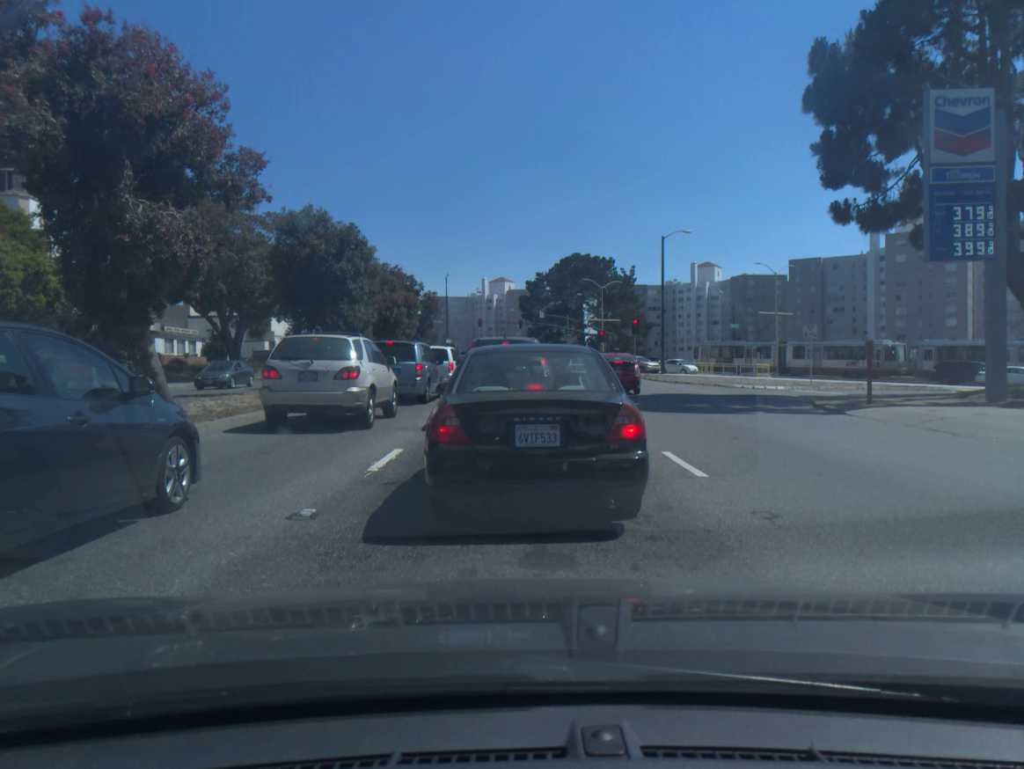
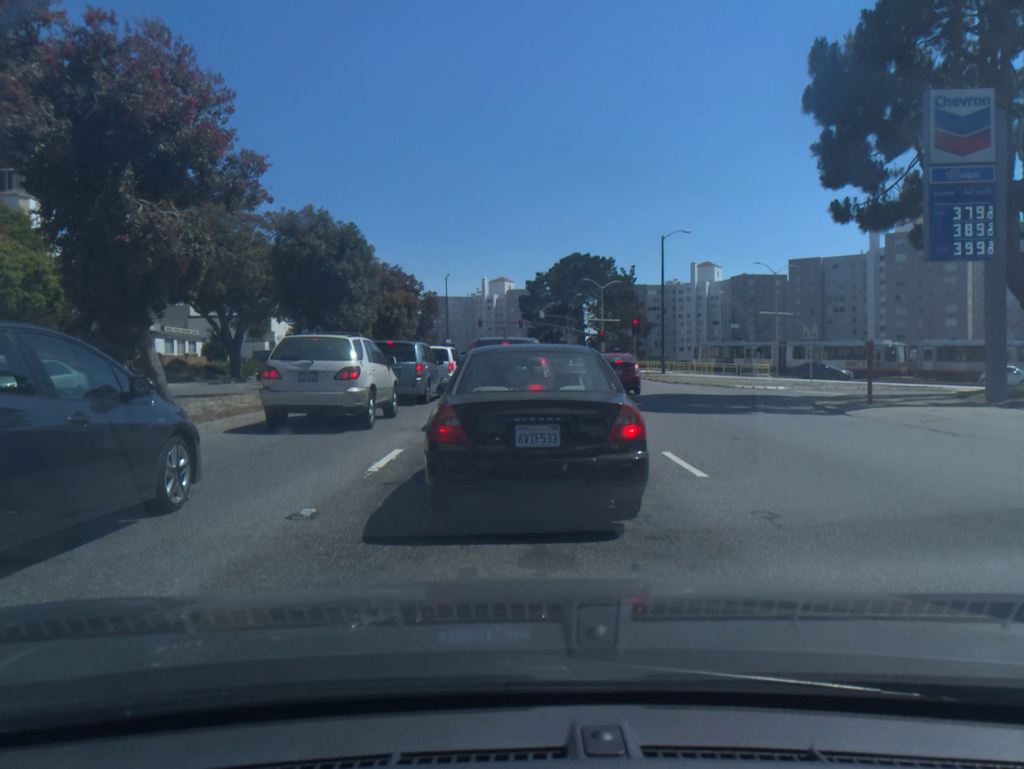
(0.0, 0.0) m; 0°
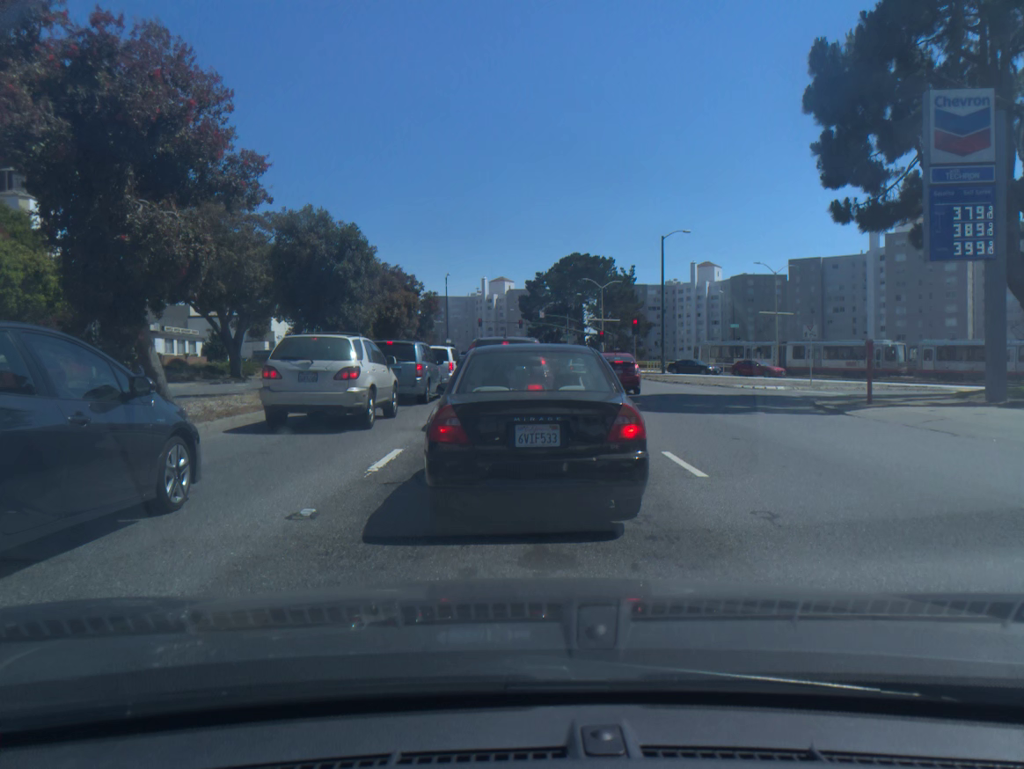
(0.0, 0.0) m; 0°
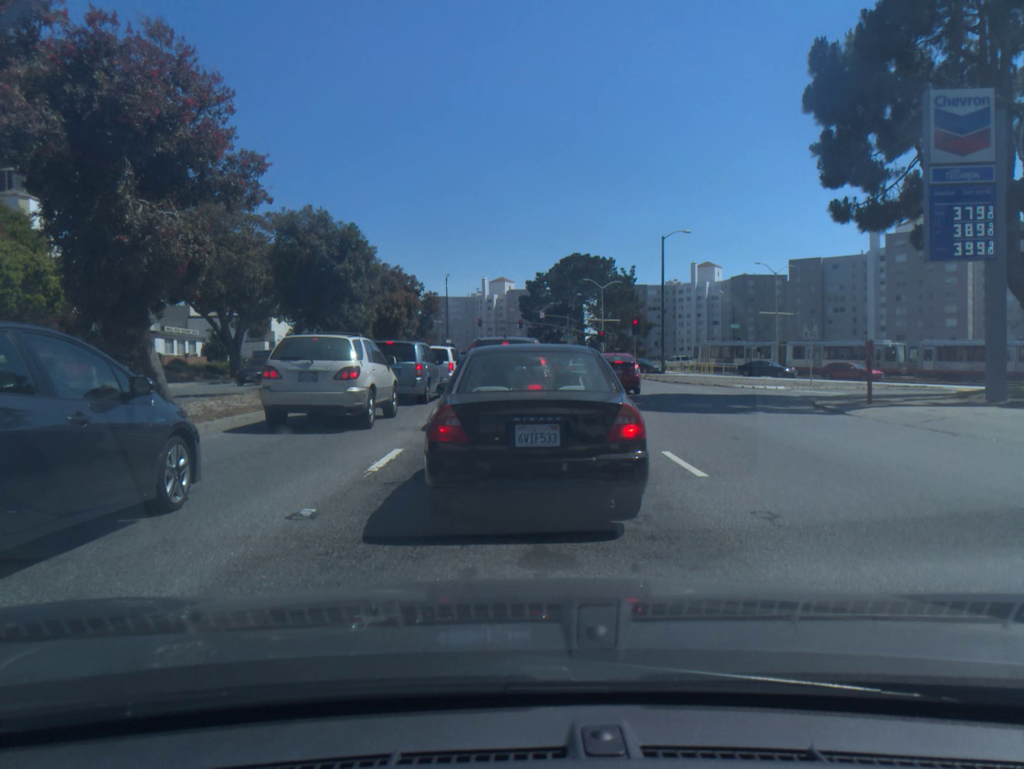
(0.0, 0.0) m; 0°
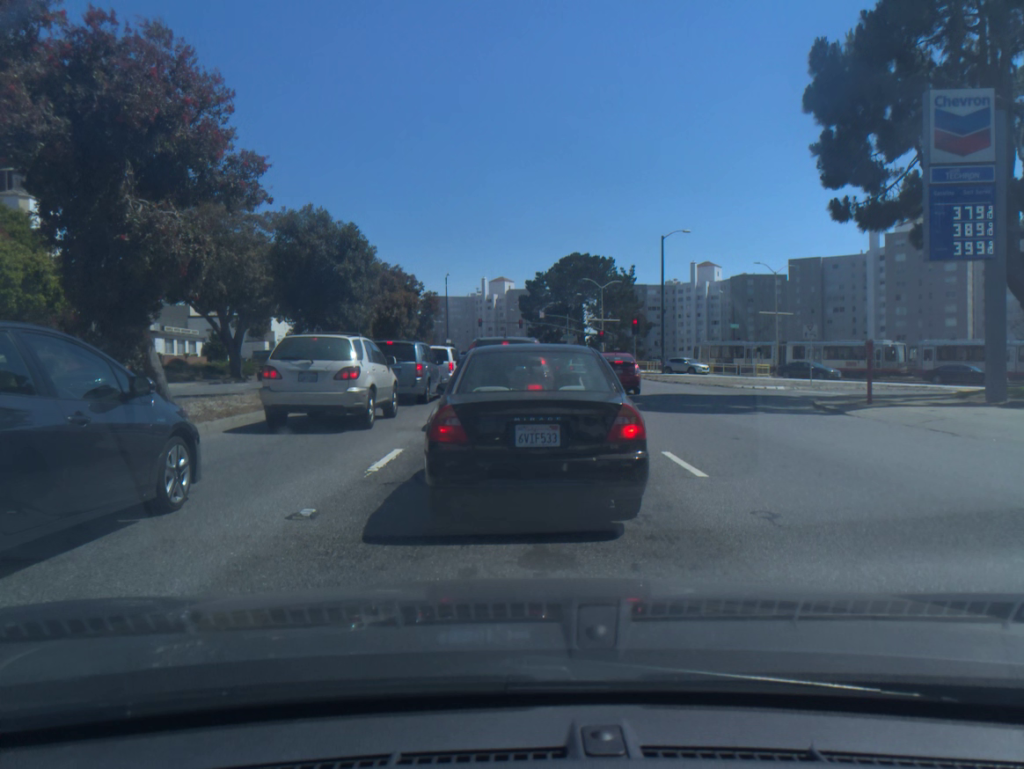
(0.0, 0.0) m; 0°
